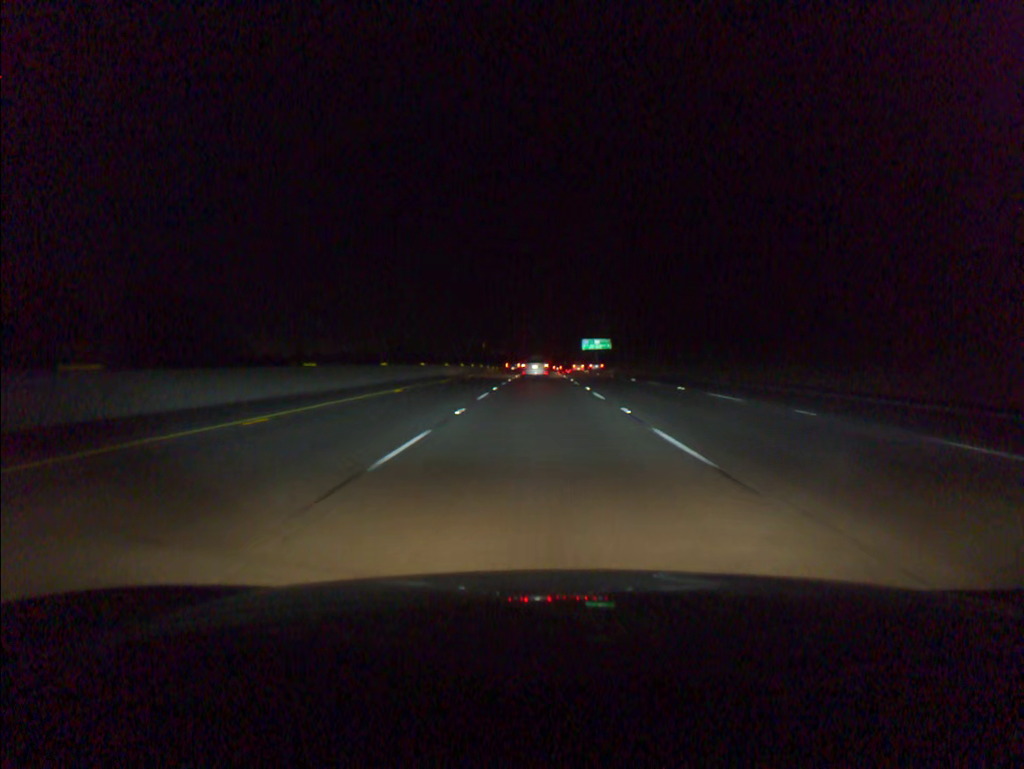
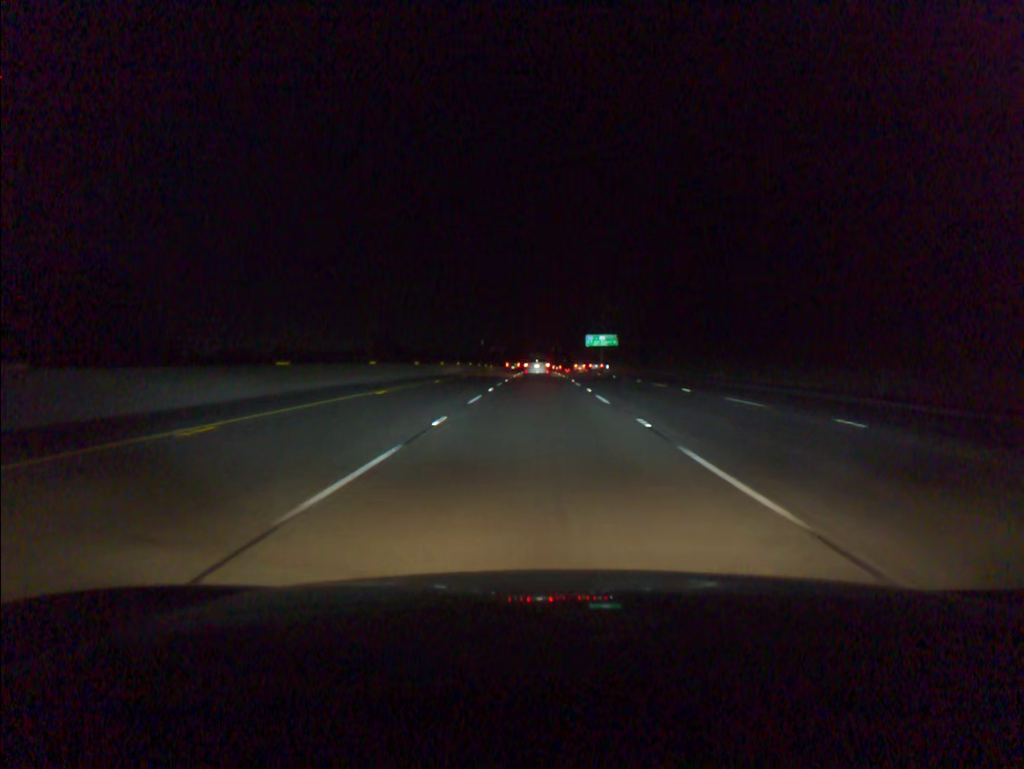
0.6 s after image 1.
(0.0, +17.1) m; 0°
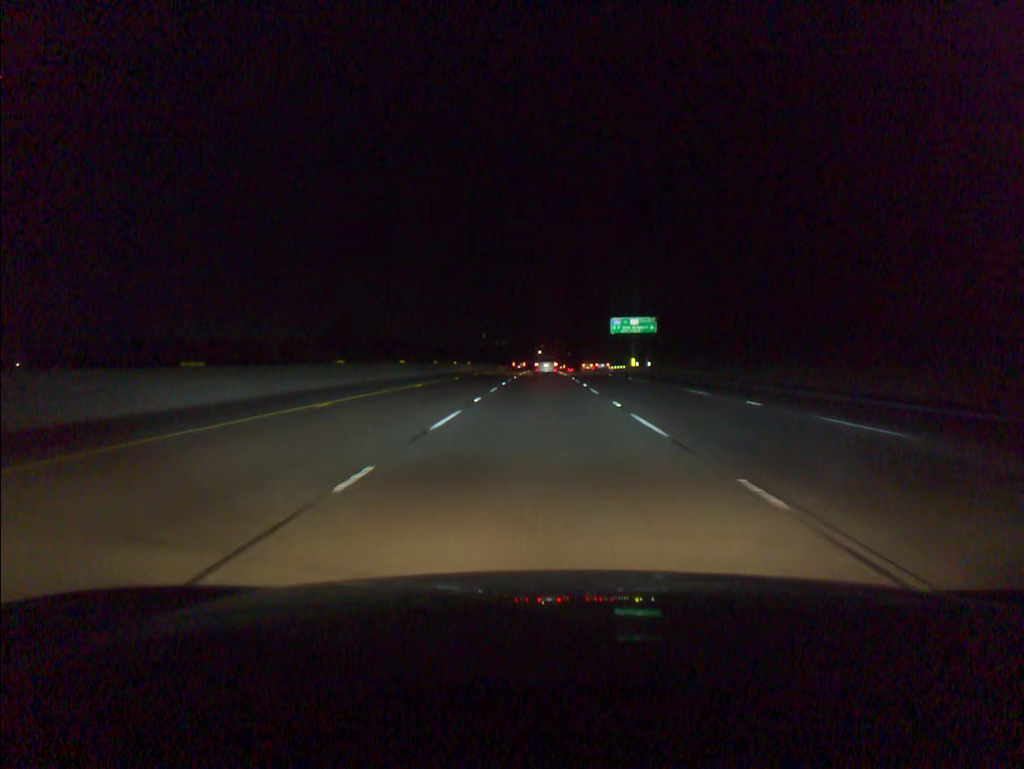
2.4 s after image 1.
(-0.1, +51.3) m; 0°
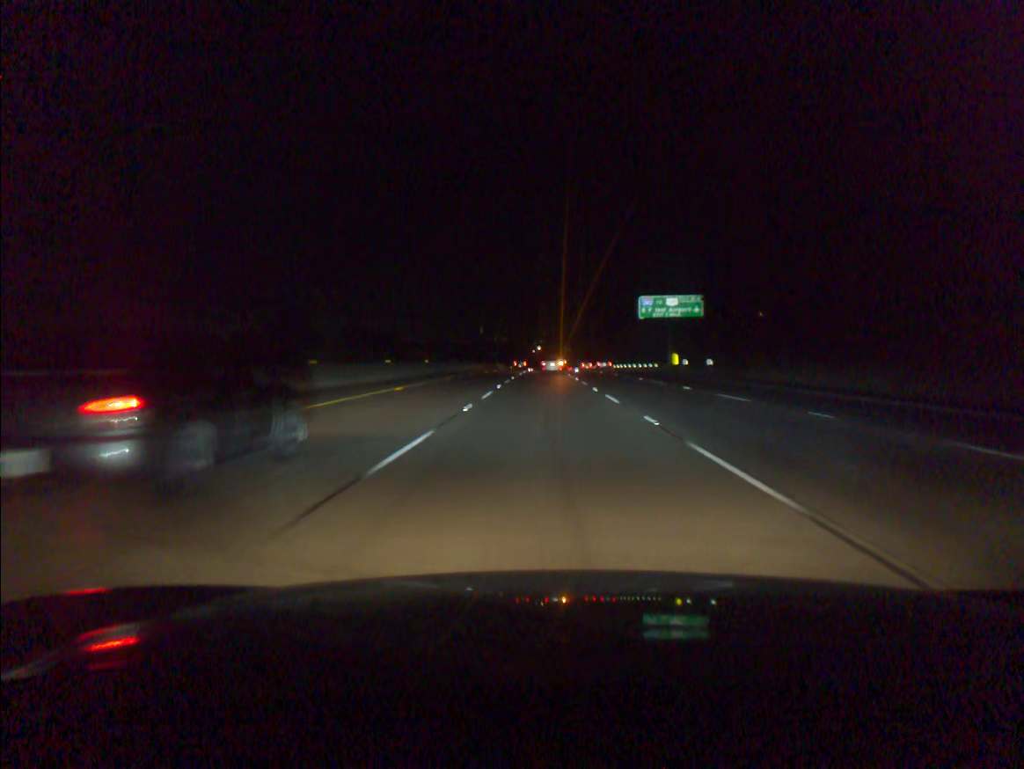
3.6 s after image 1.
(0.0, +34.1) m; 0°
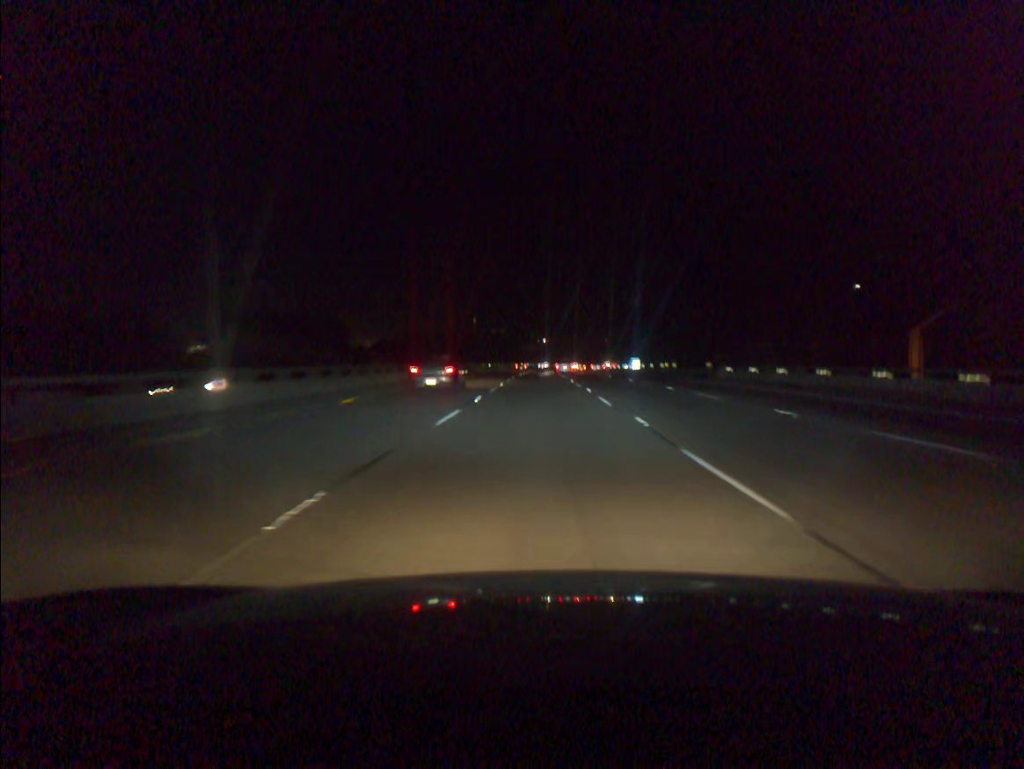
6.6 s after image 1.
(+0.4, +85.3) m; 0°
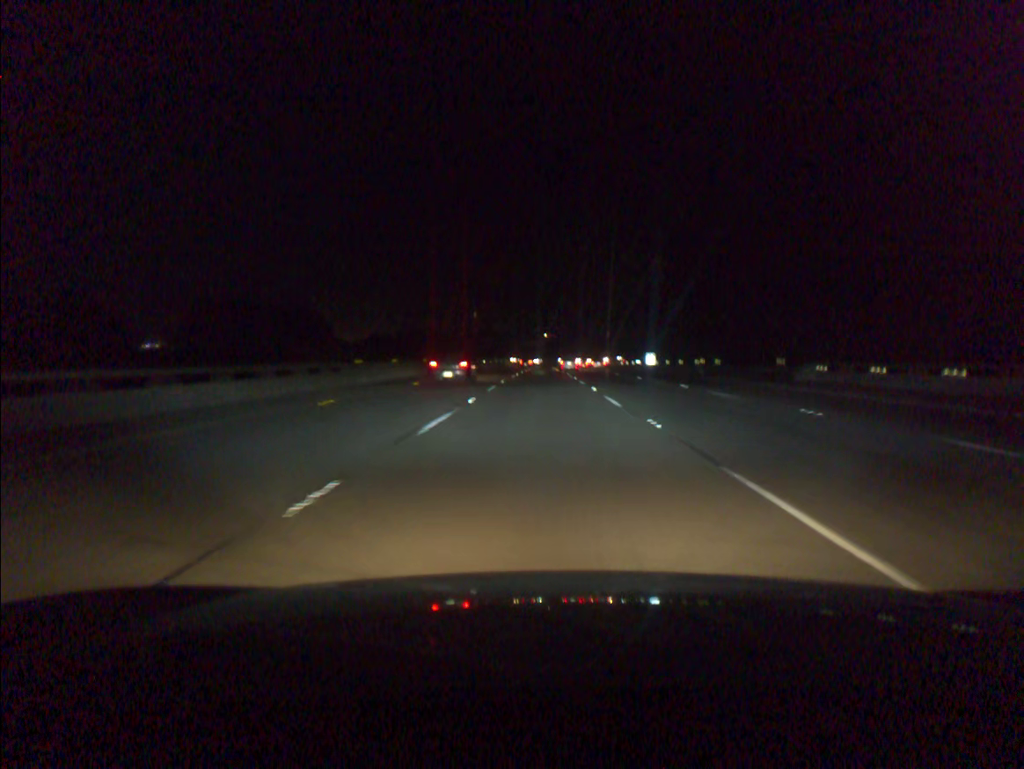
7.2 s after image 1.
(0.0, +17.1) m; 0°
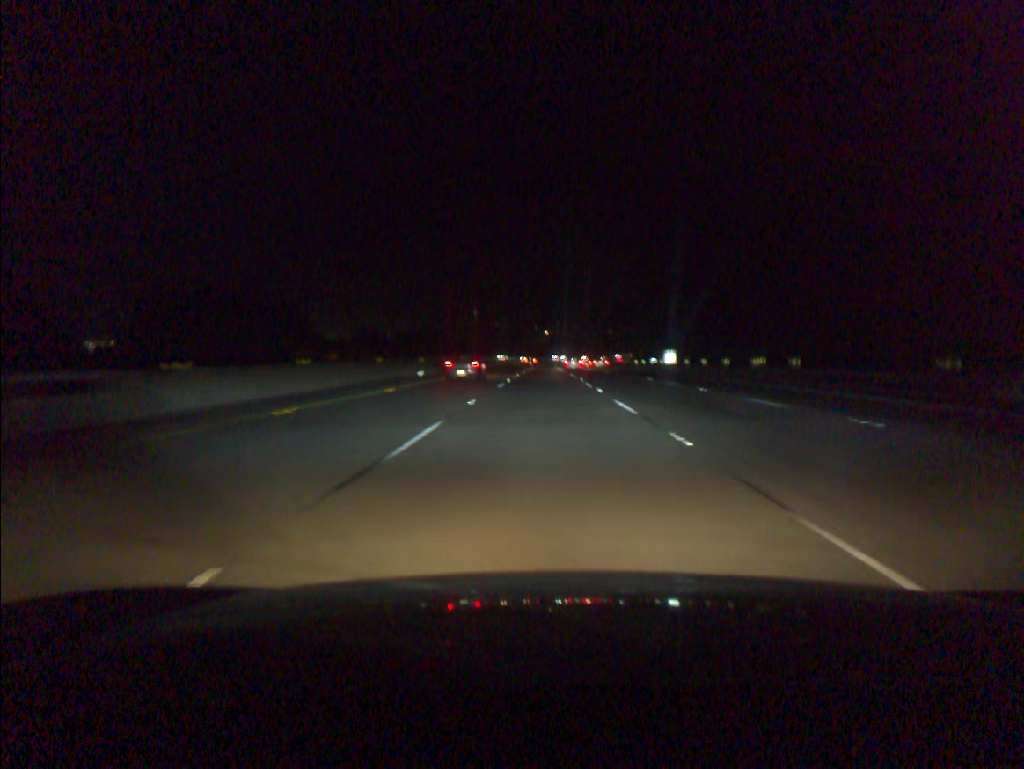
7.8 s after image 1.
(0.0, +17.1) m; 0°
